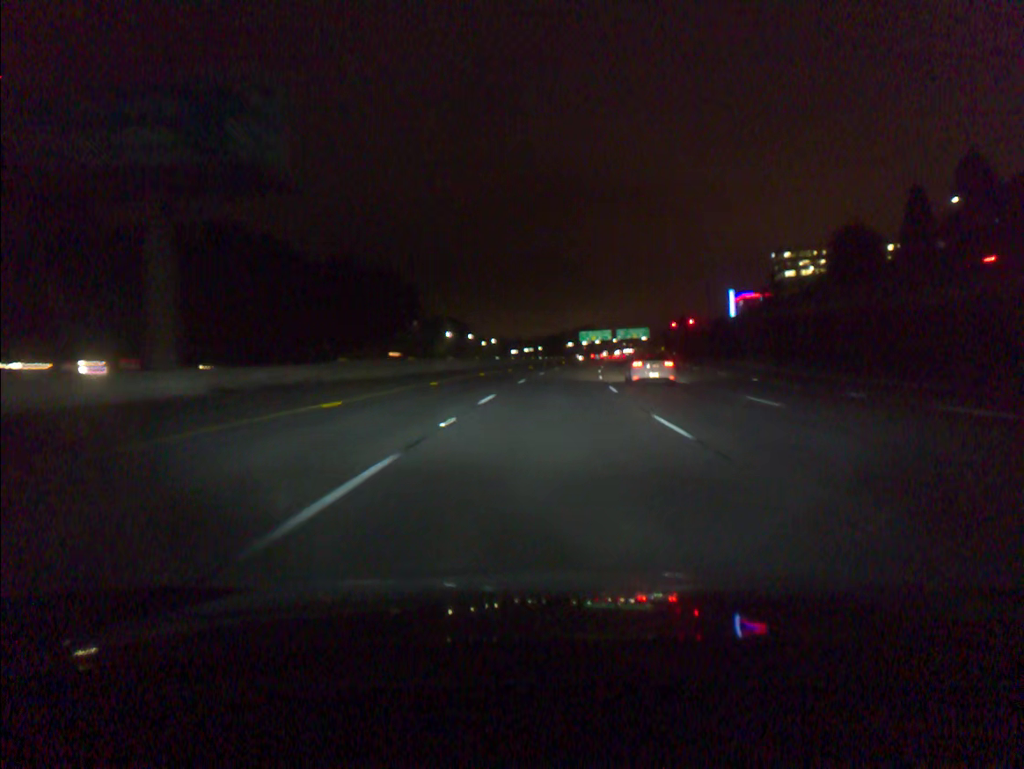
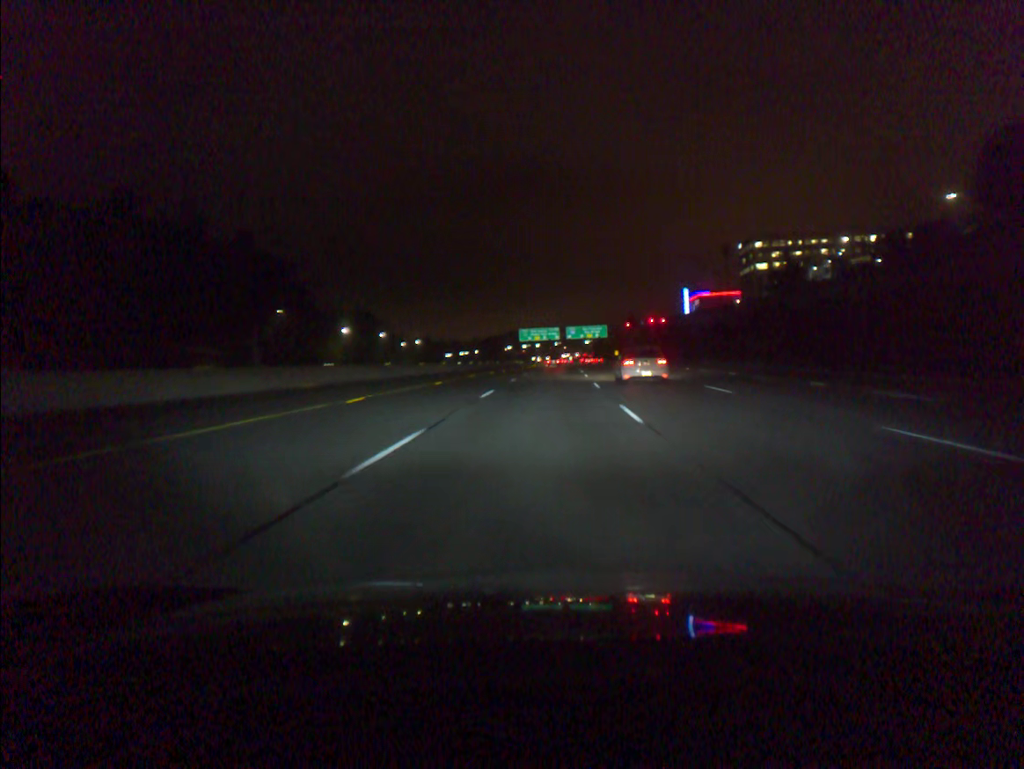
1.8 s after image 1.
(+2.4, +55.1) m; +5°
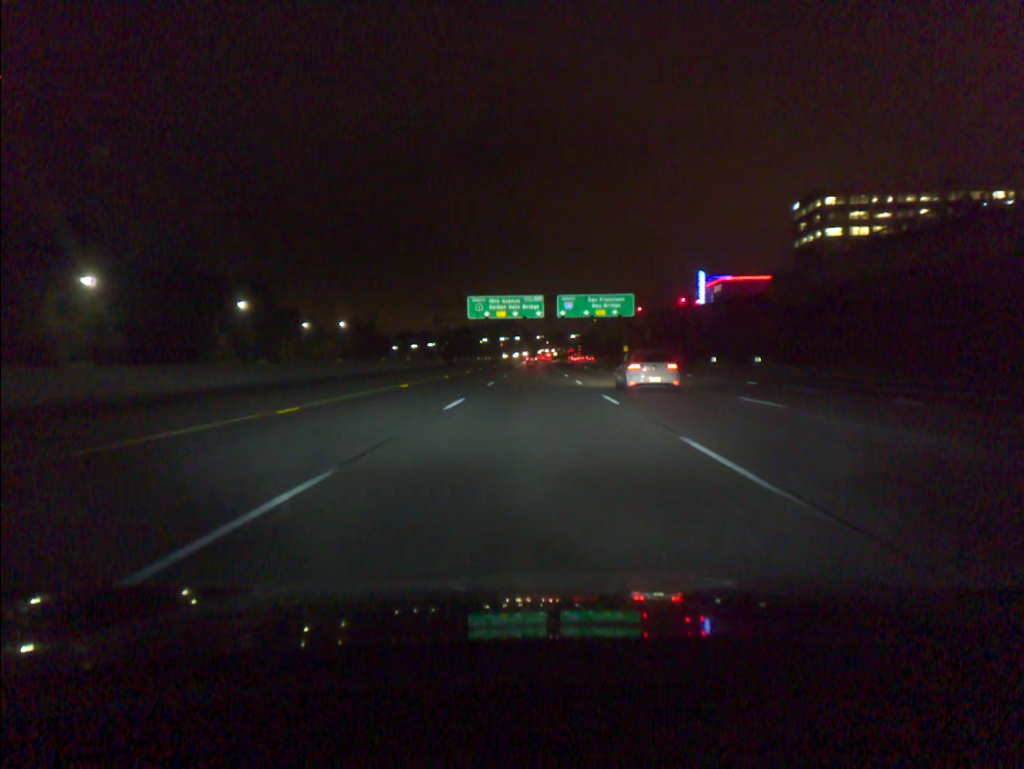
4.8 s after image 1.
(+1.9, +91.9) m; +1°
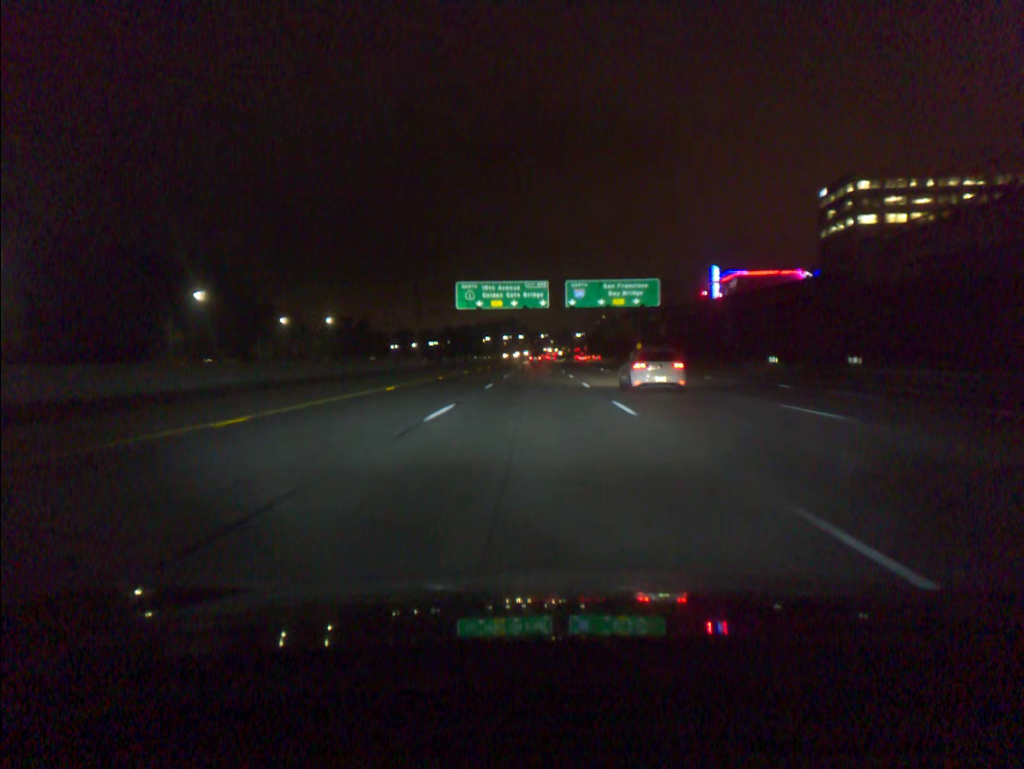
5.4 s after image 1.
(0.0, +18.4) m; 0°
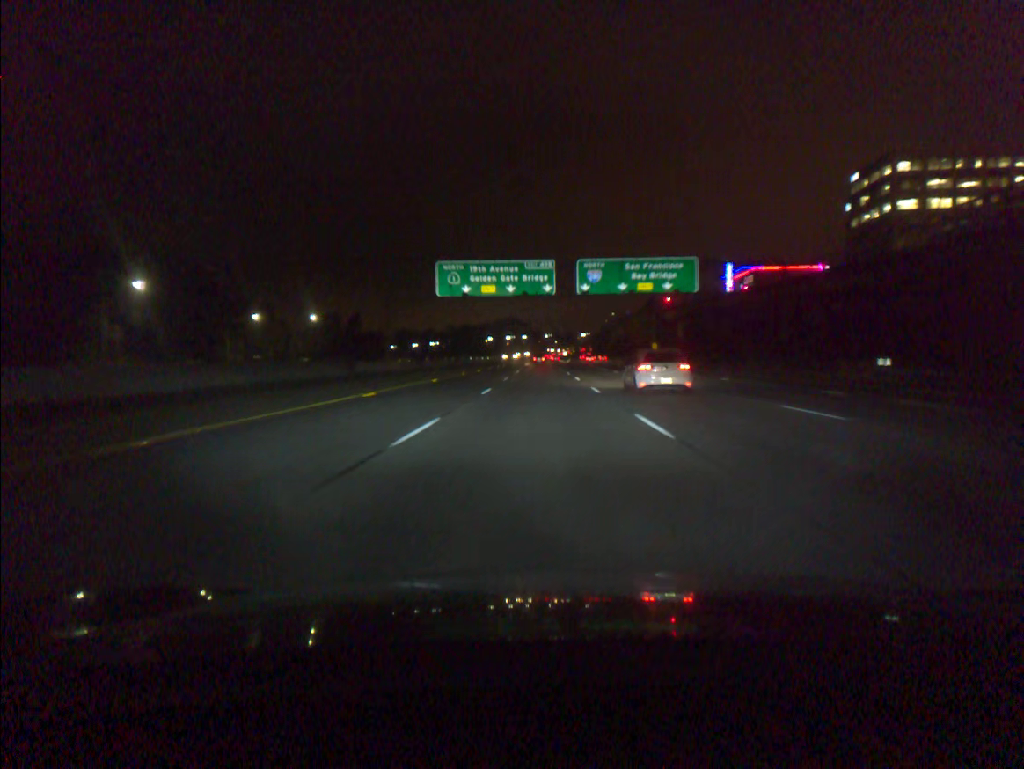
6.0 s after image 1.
(0.0, +18.4) m; 0°
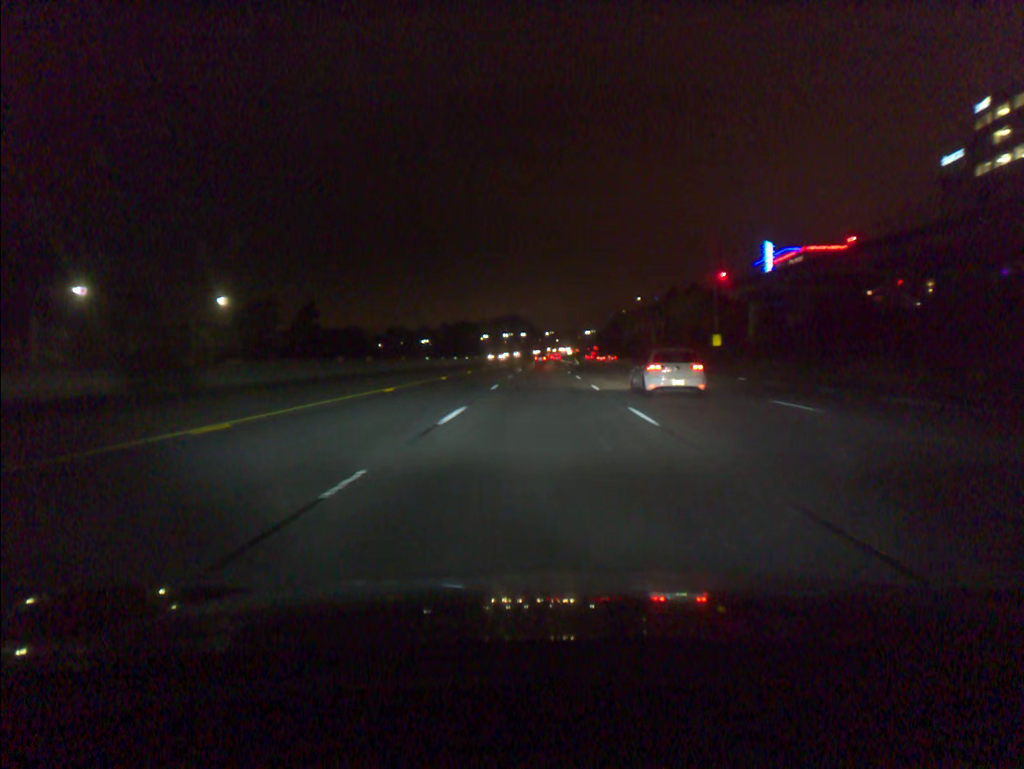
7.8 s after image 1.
(-0.1, +55.2) m; 0°
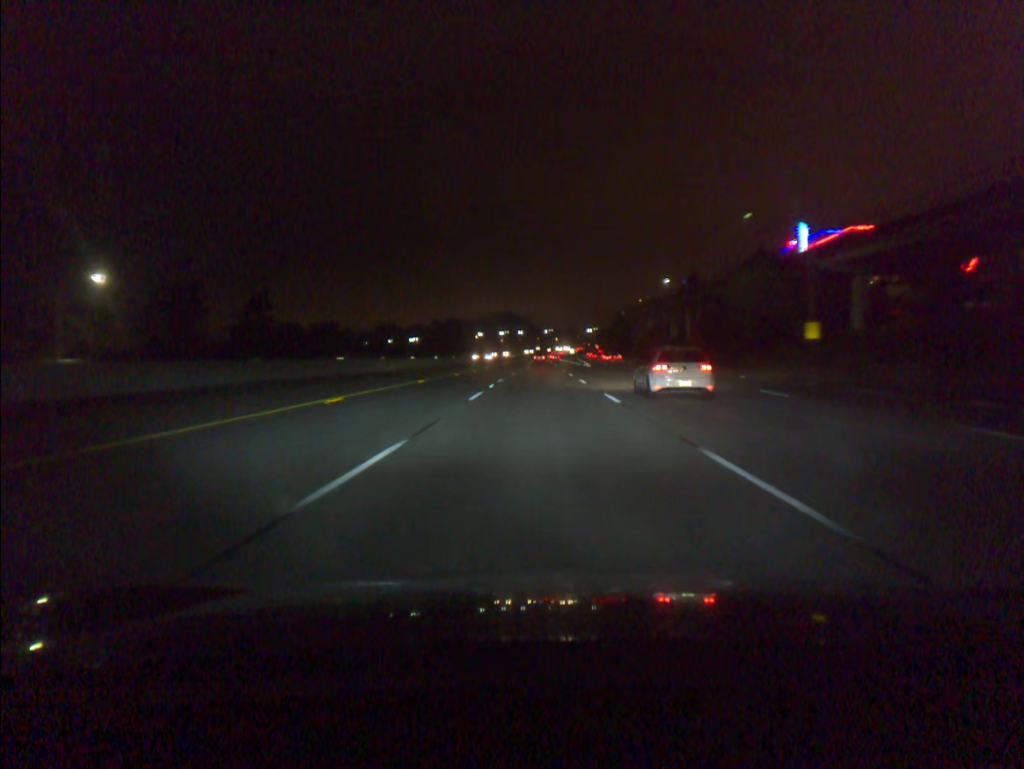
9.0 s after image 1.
(0.0, +36.8) m; 0°
